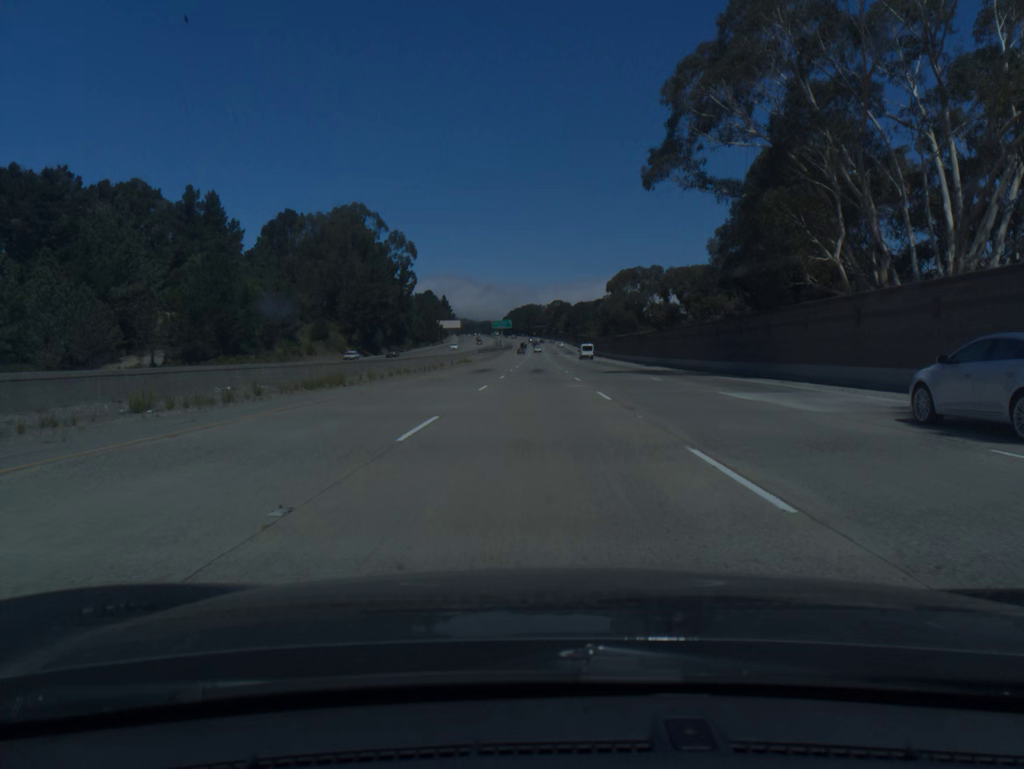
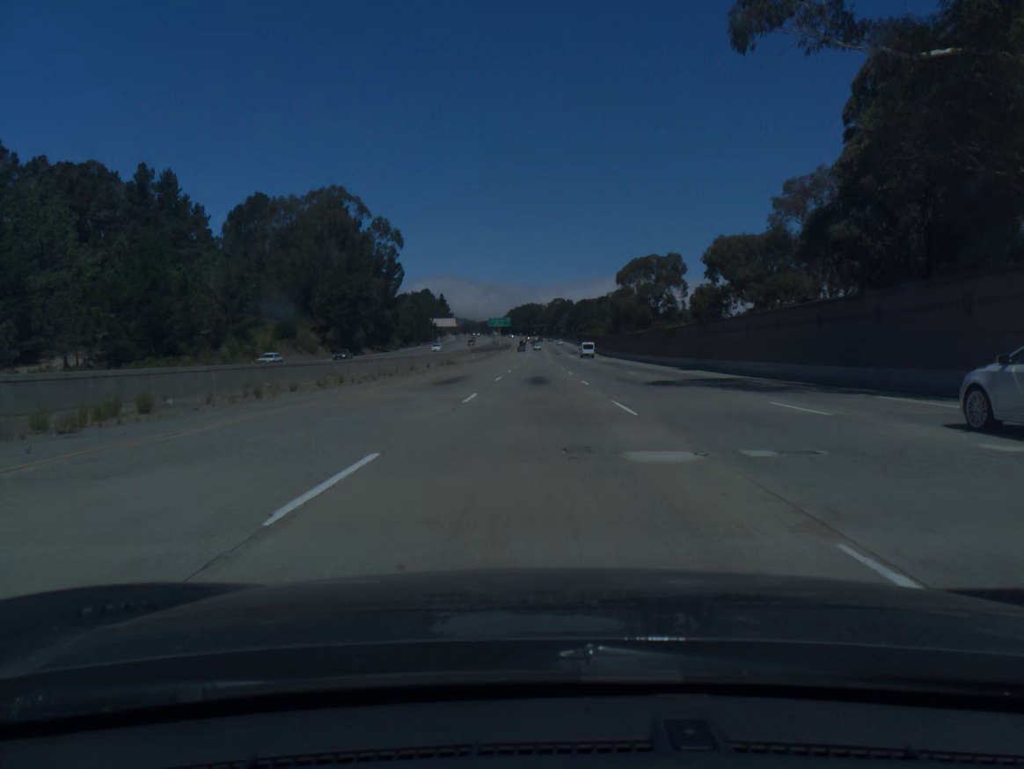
(0.0, +20.0) m; 0°
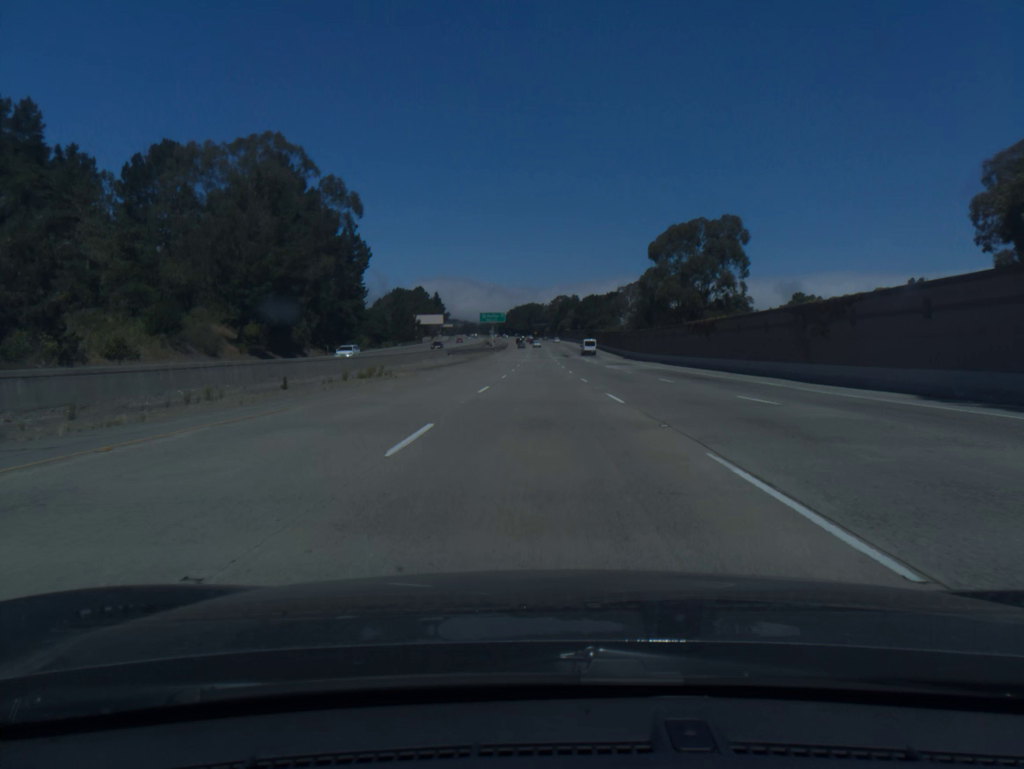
(-0.1, +40.1) m; 0°
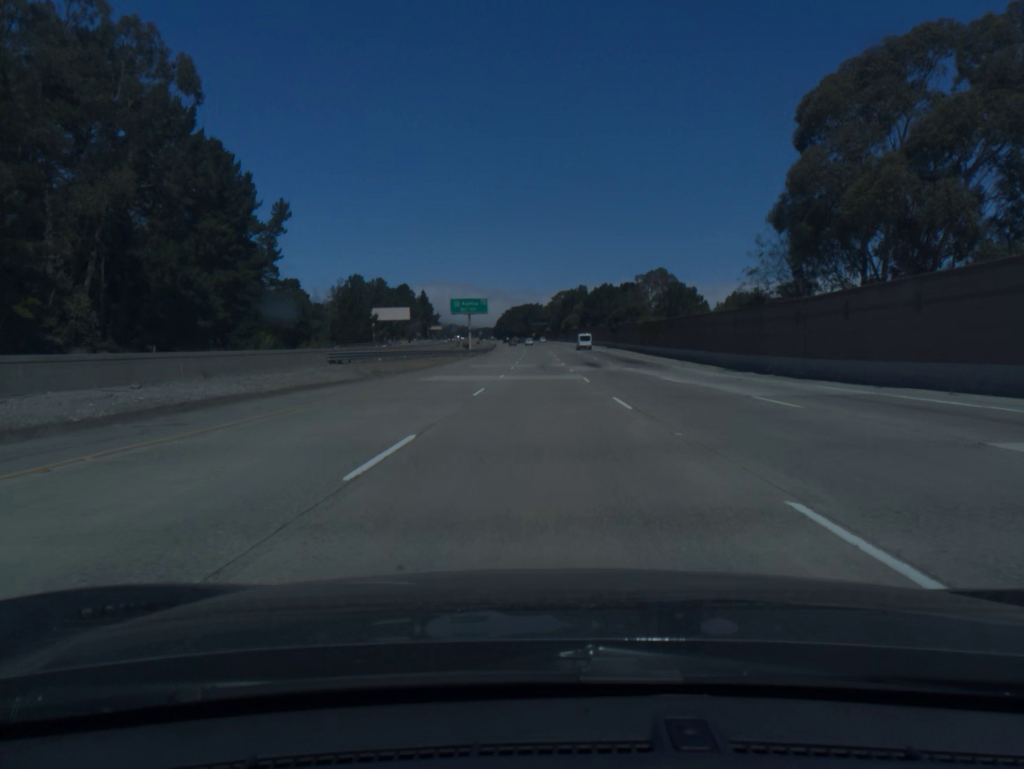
(+0.1, +60.2) m; 0°
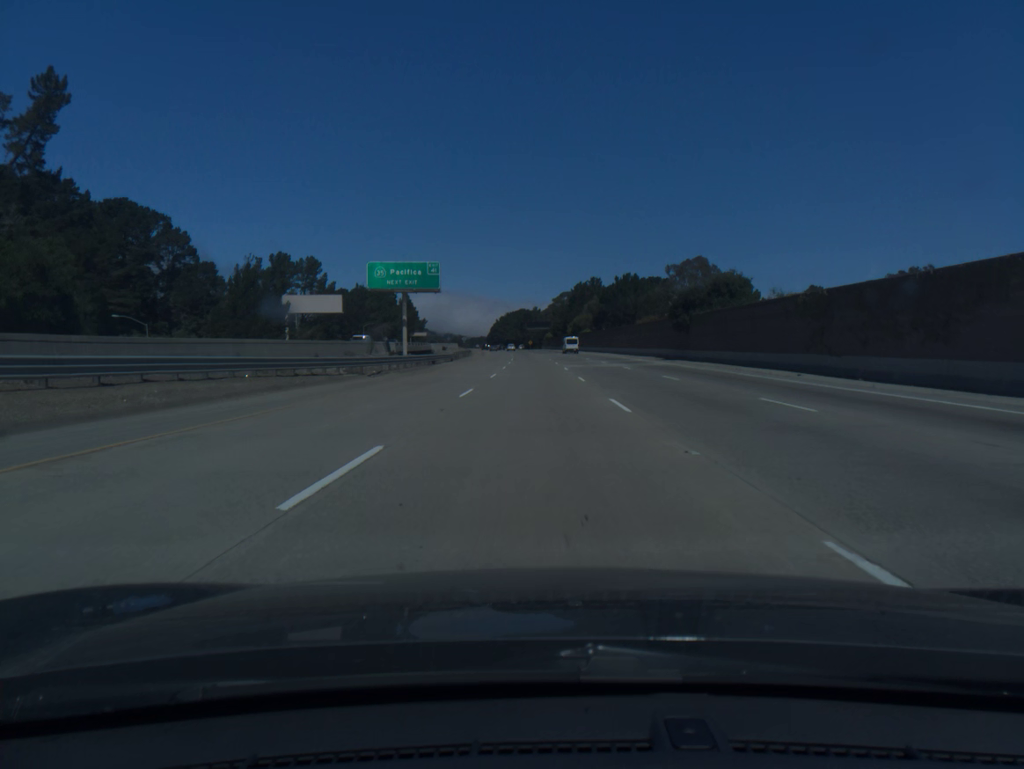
(+0.1, +60.0) m; 0°
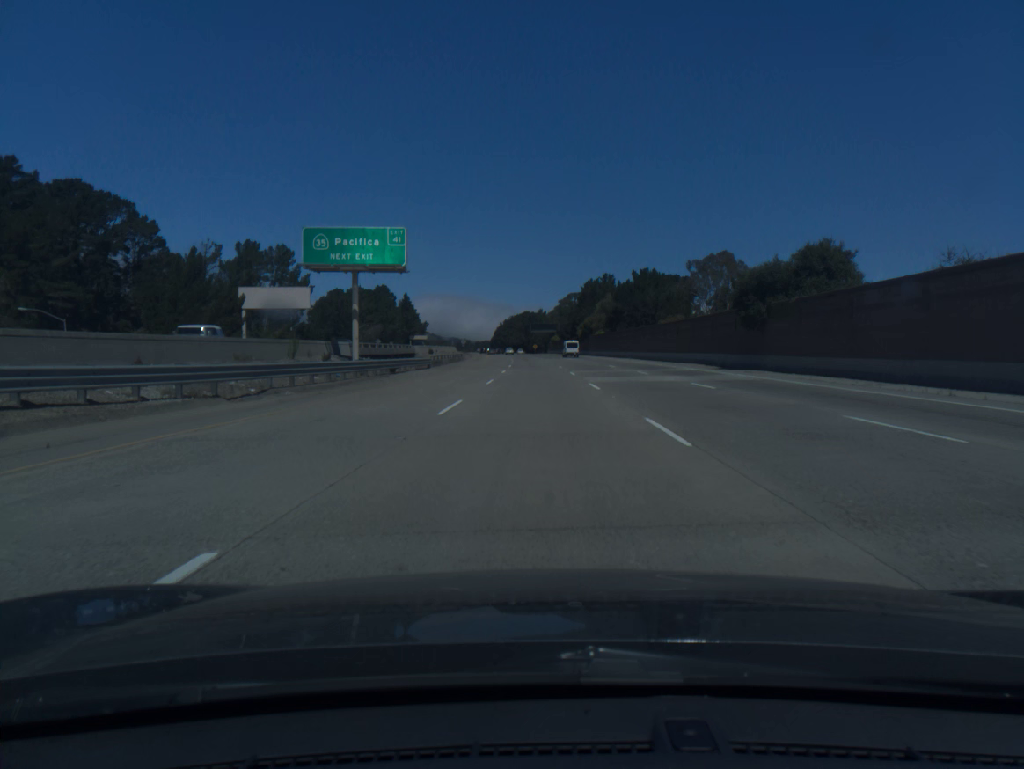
(-0.1, +19.9) m; 0°
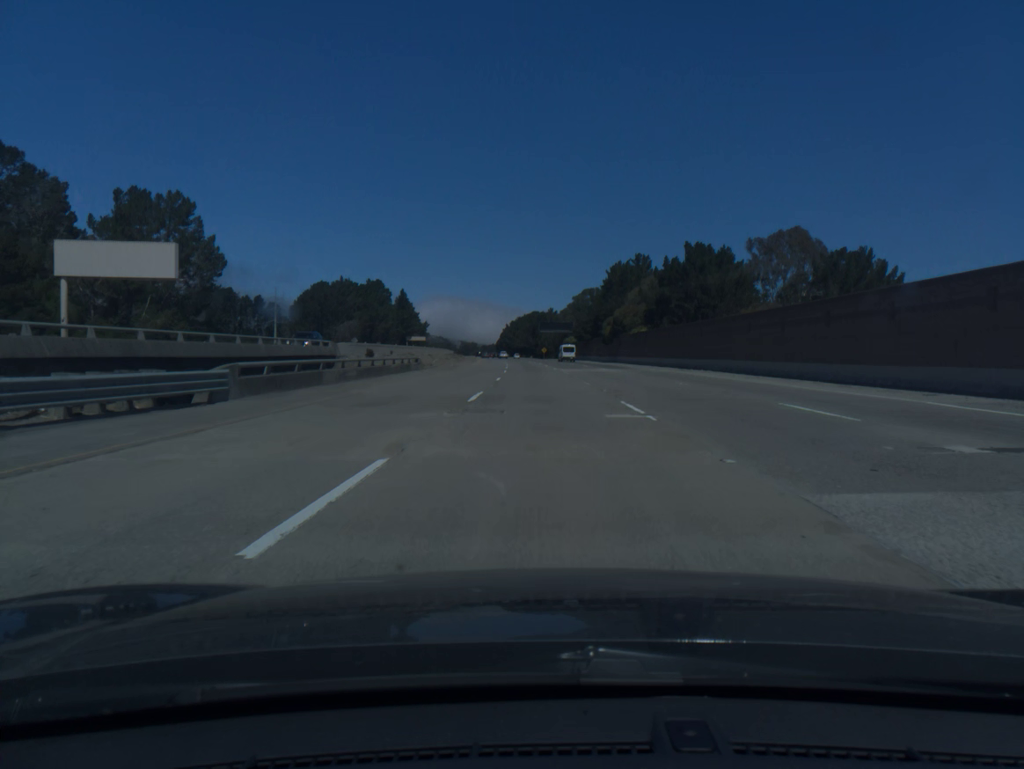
(-0.2, +39.8) m; -1°
